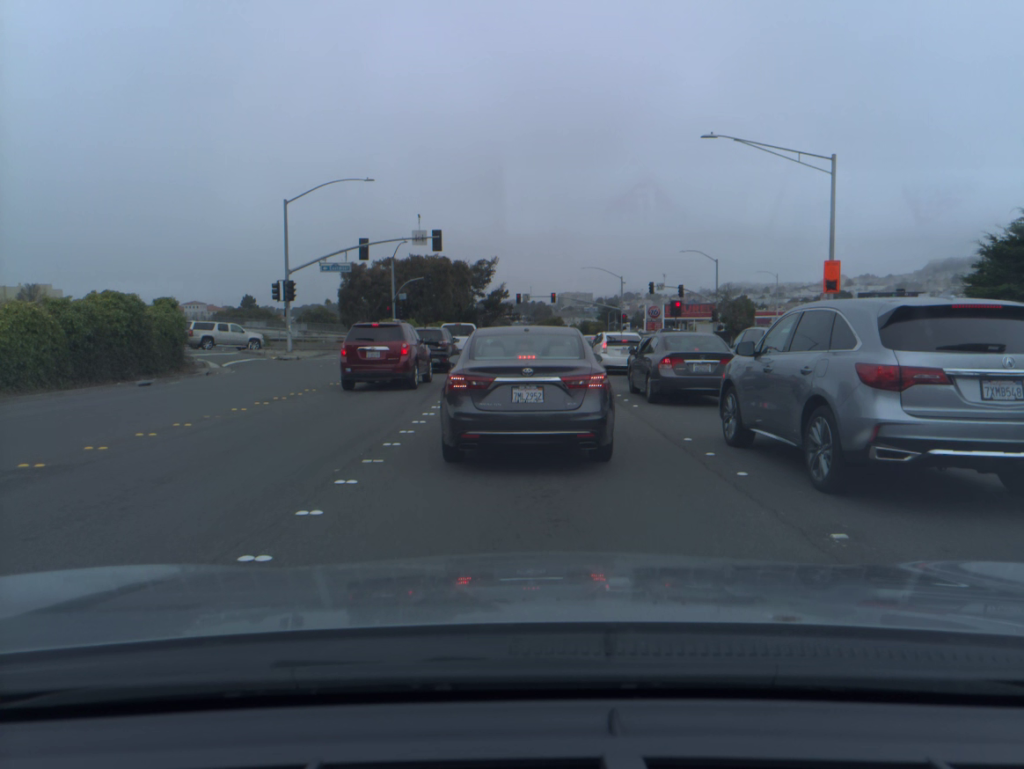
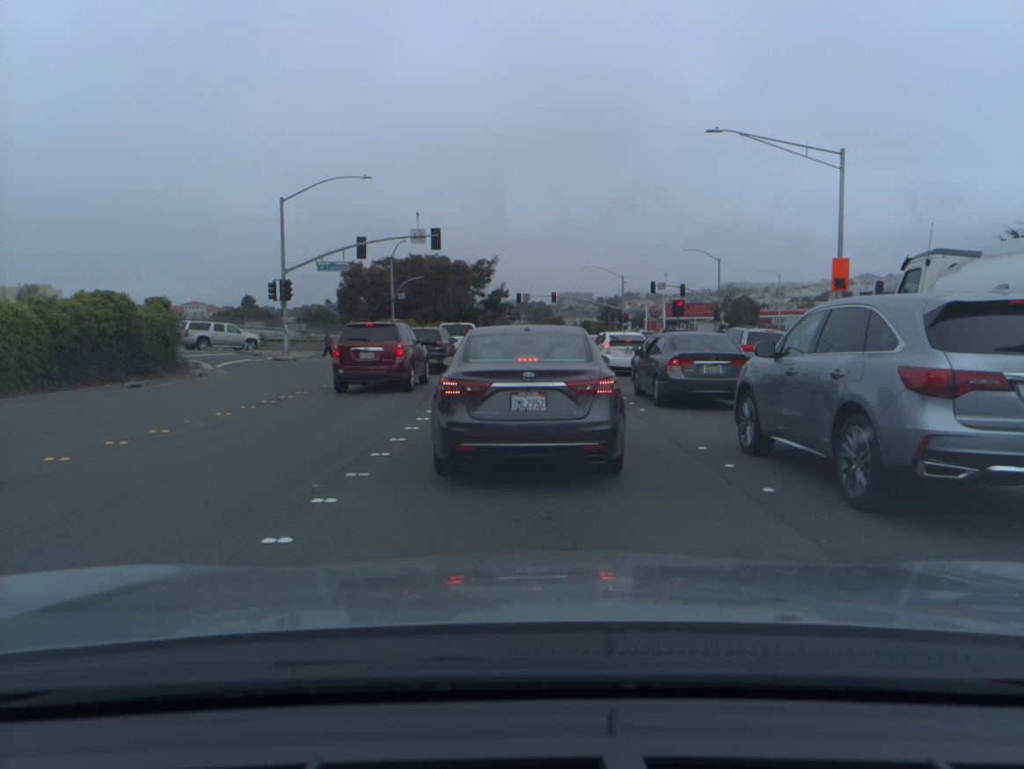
(0.0, +0.9) m; 0°
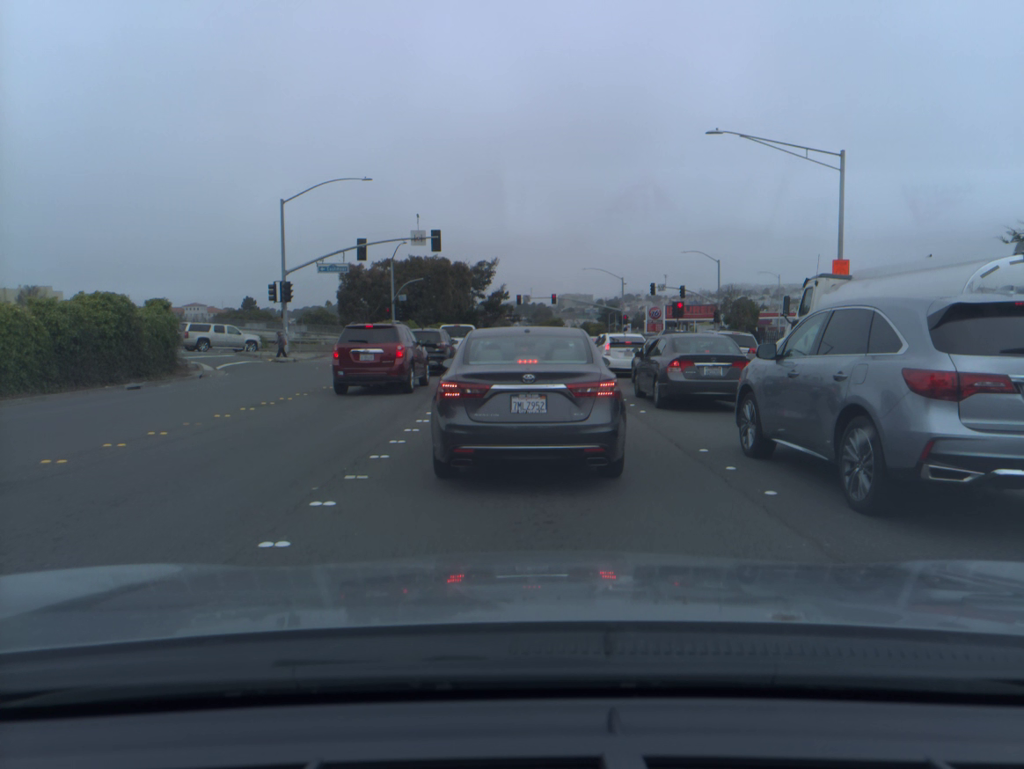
(0.0, +0.1) m; 0°
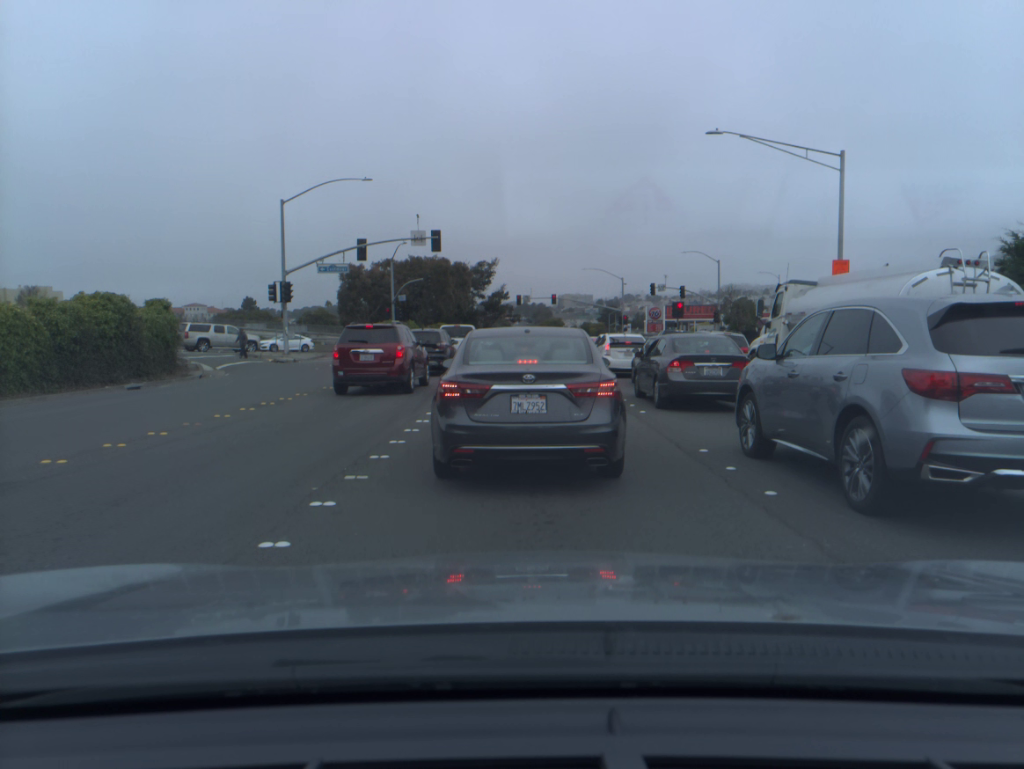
(0.0, 0.0) m; 0°
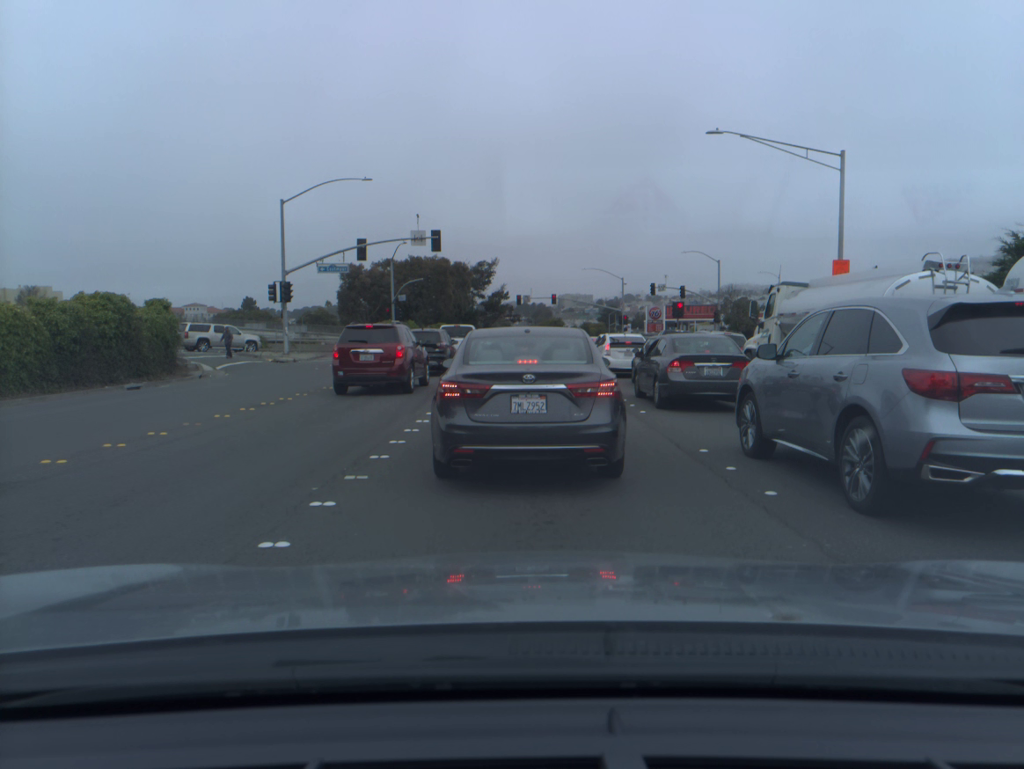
(0.0, 0.0) m; 0°
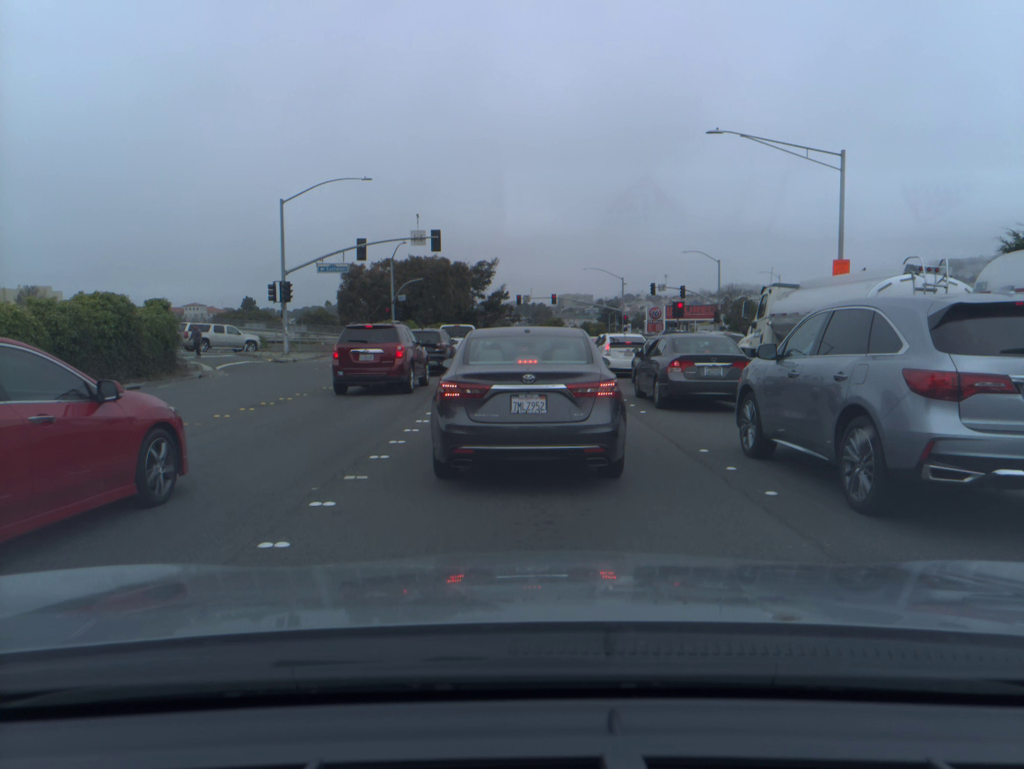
(0.0, 0.0) m; 0°
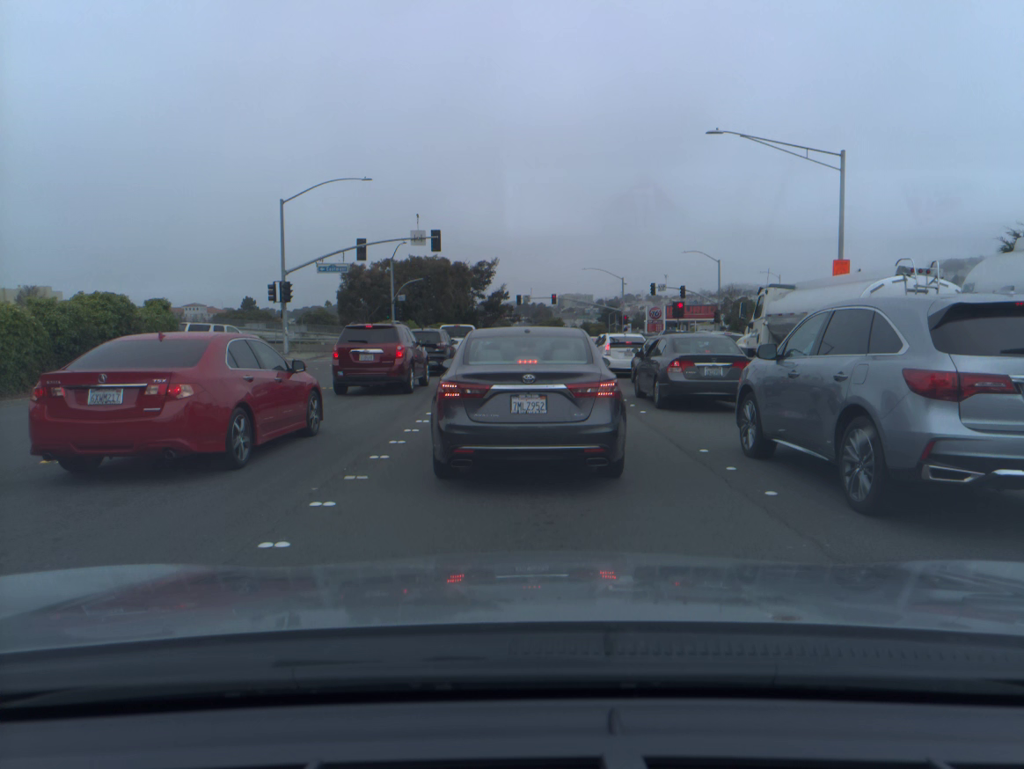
(0.0, 0.0) m; 0°
